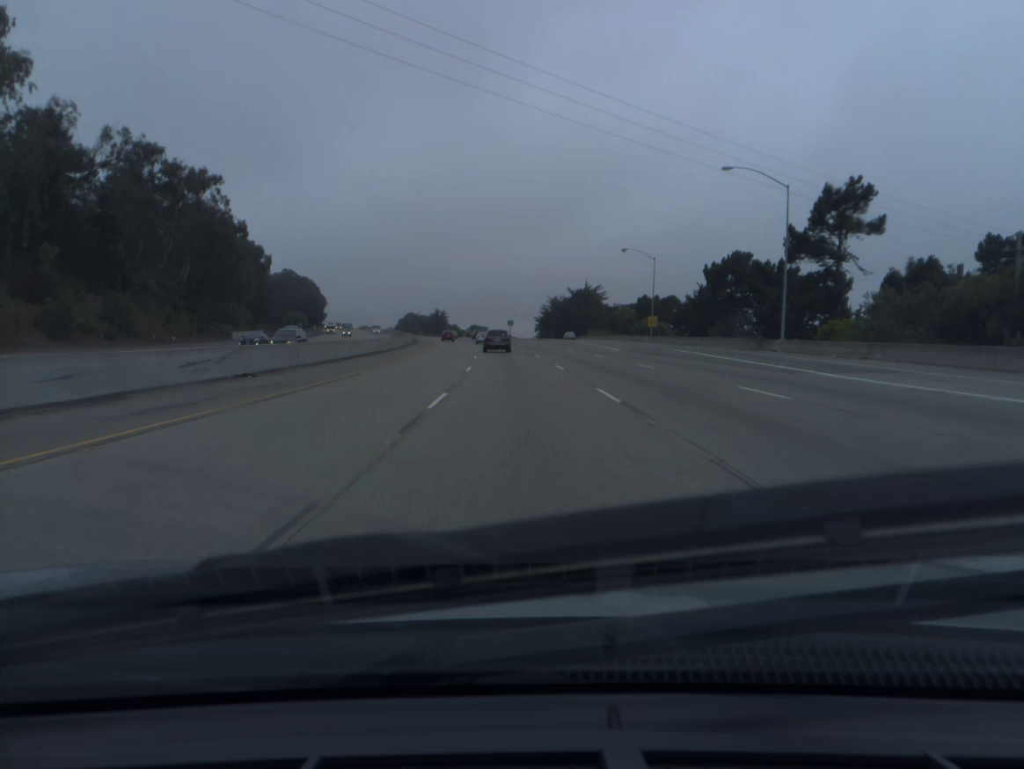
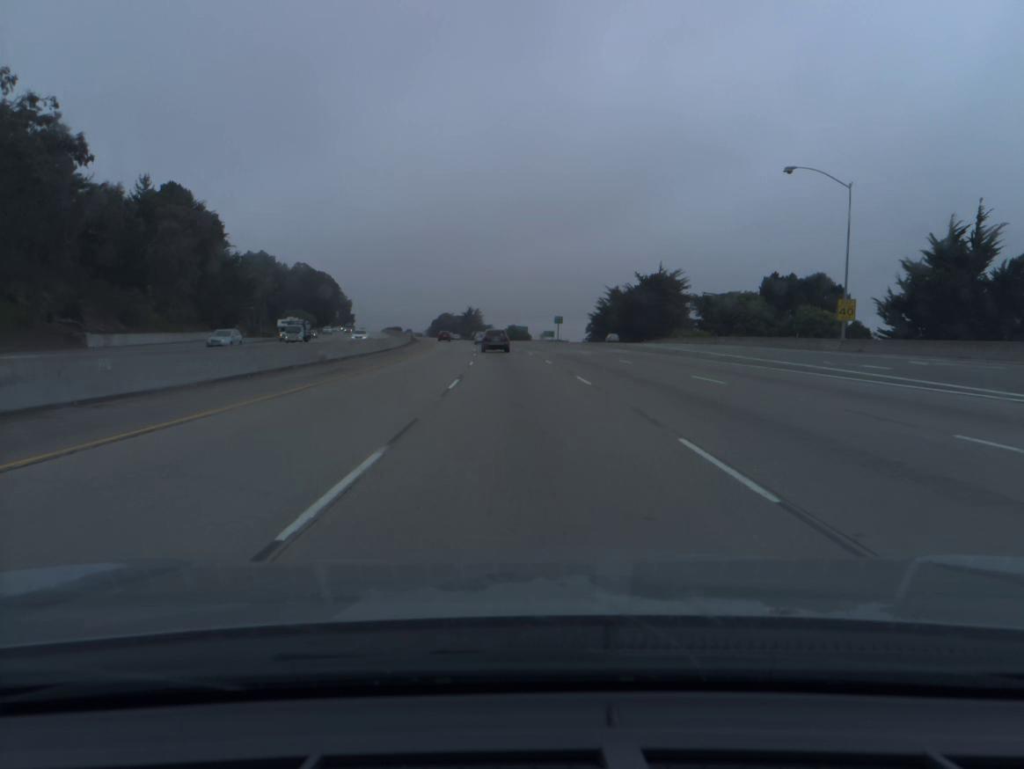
(-1.4, +53.2) m; -3°
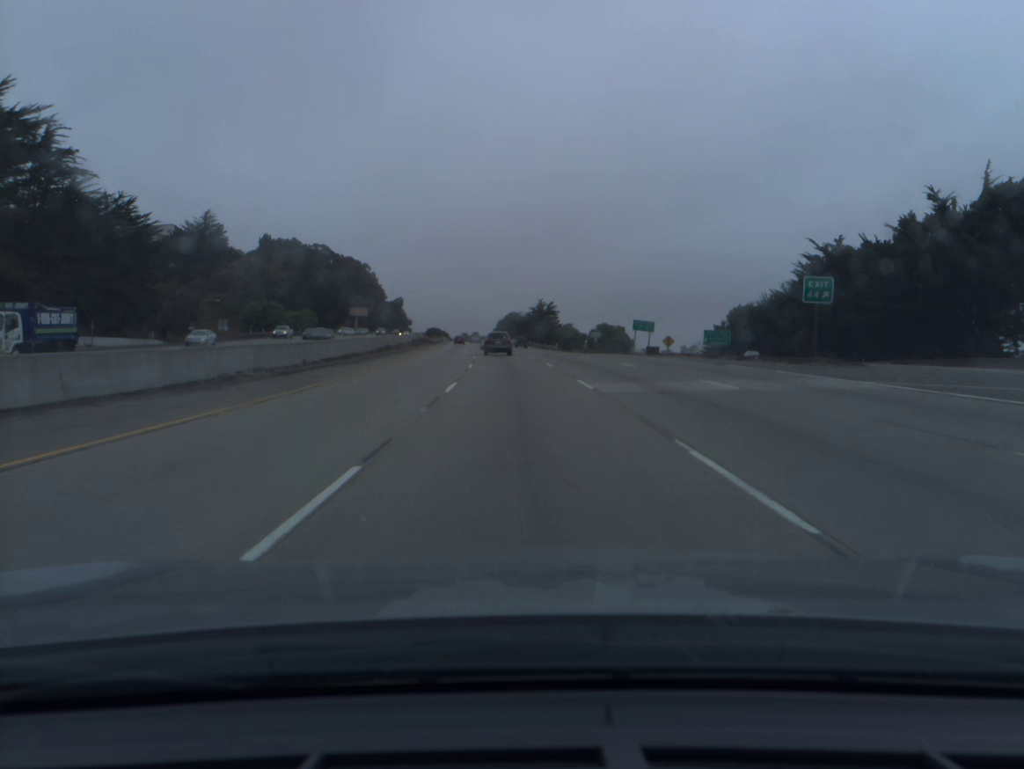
(-4.1, +88.3) m; -5°
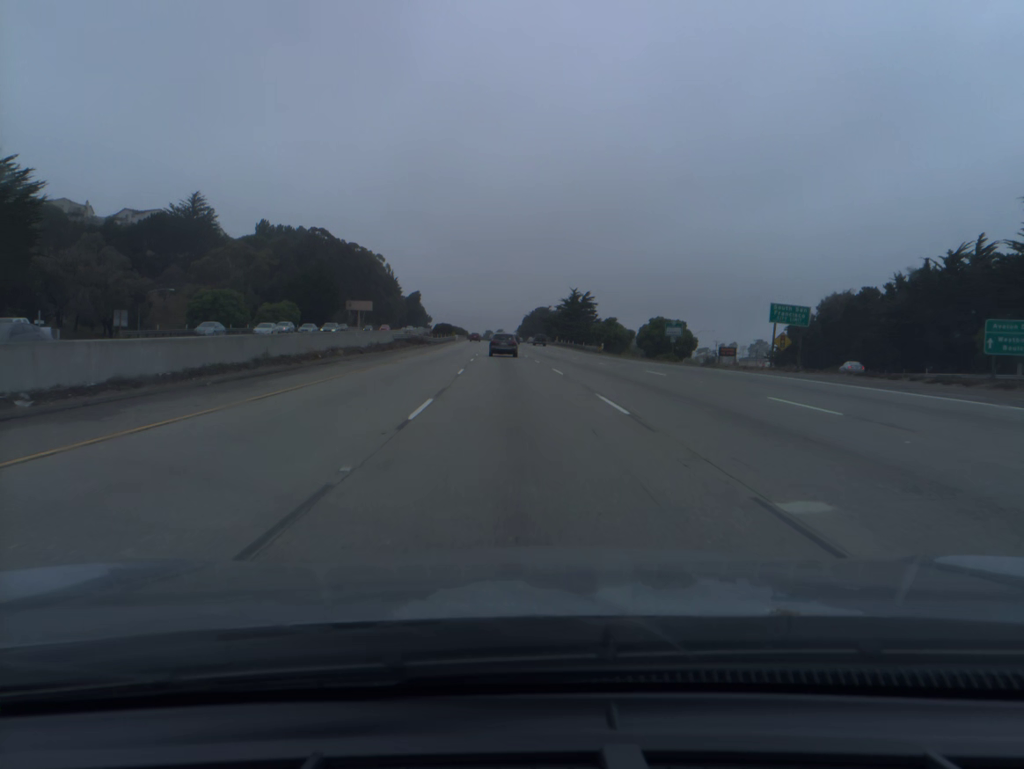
(-0.6, +35.3) m; -2°
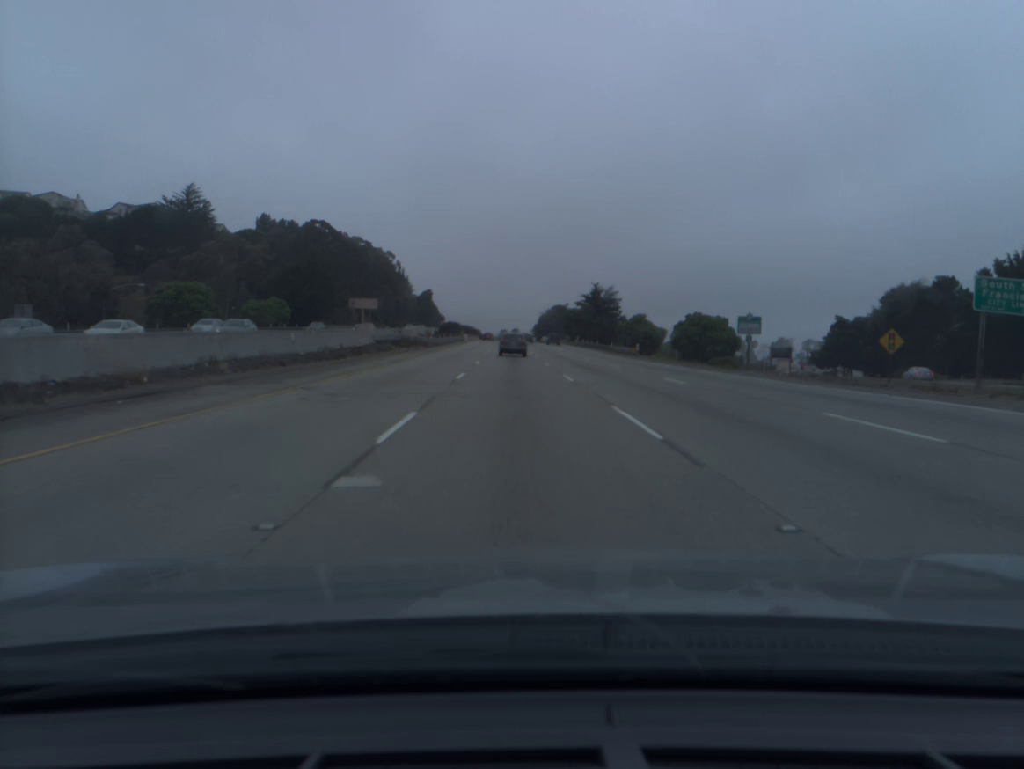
(-0.2, +17.7) m; -1°
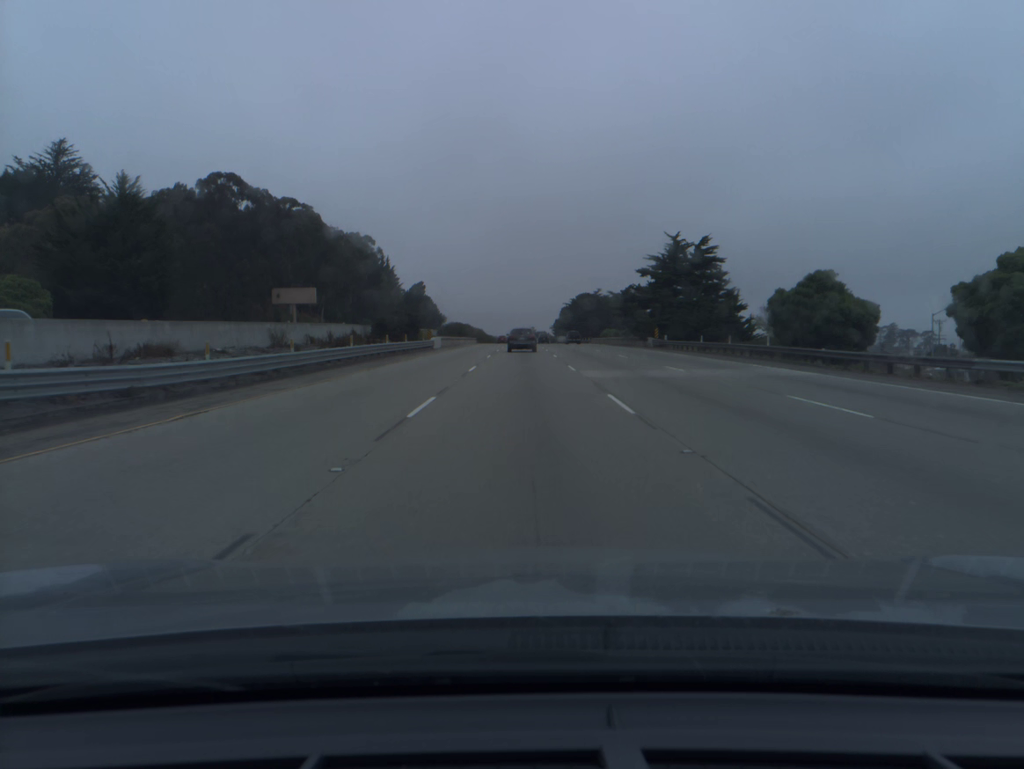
(-1.1, +70.4) m; -1°
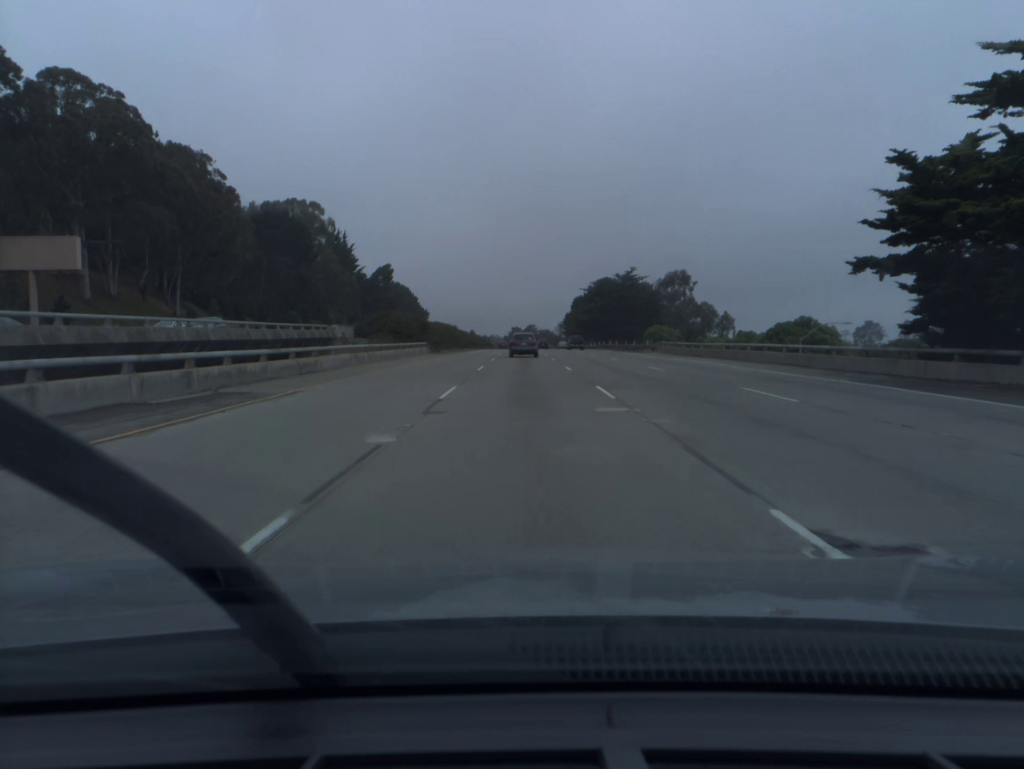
(0.0, +69.3) m; 0°
